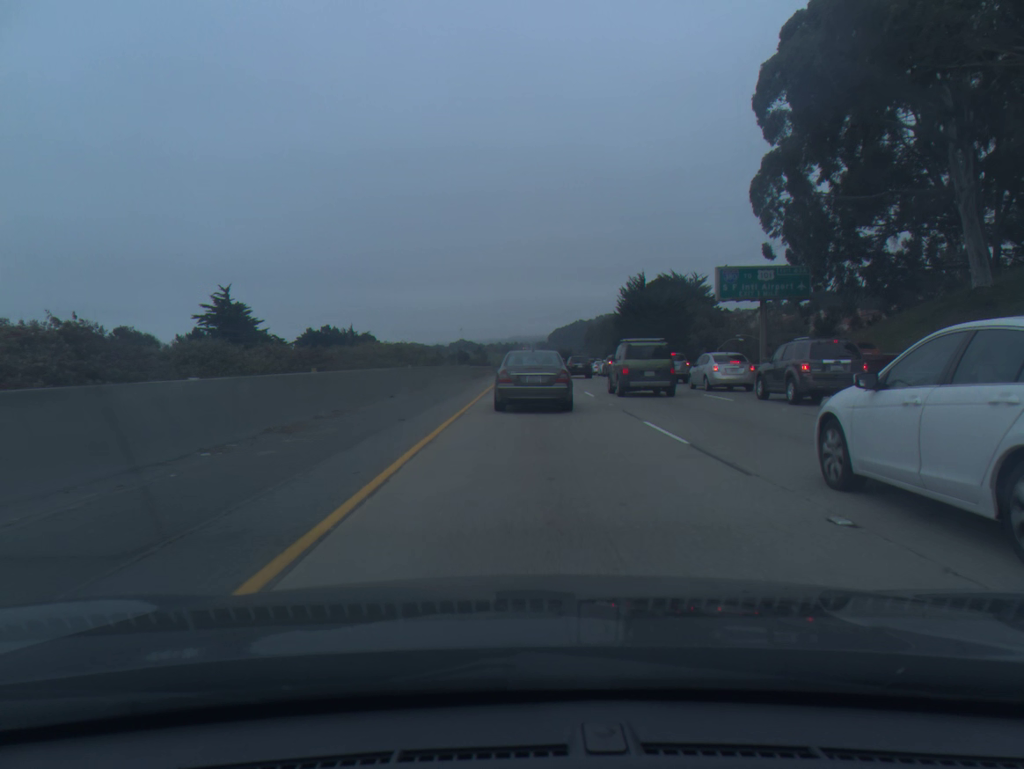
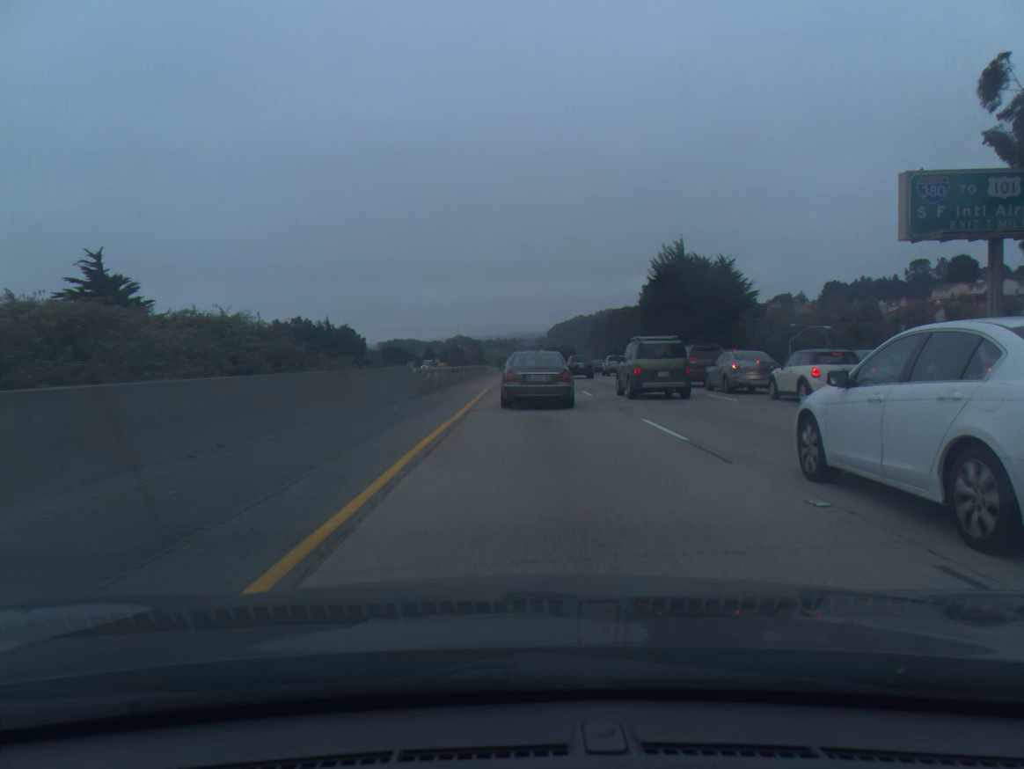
(0.0, +28.7) m; 0°
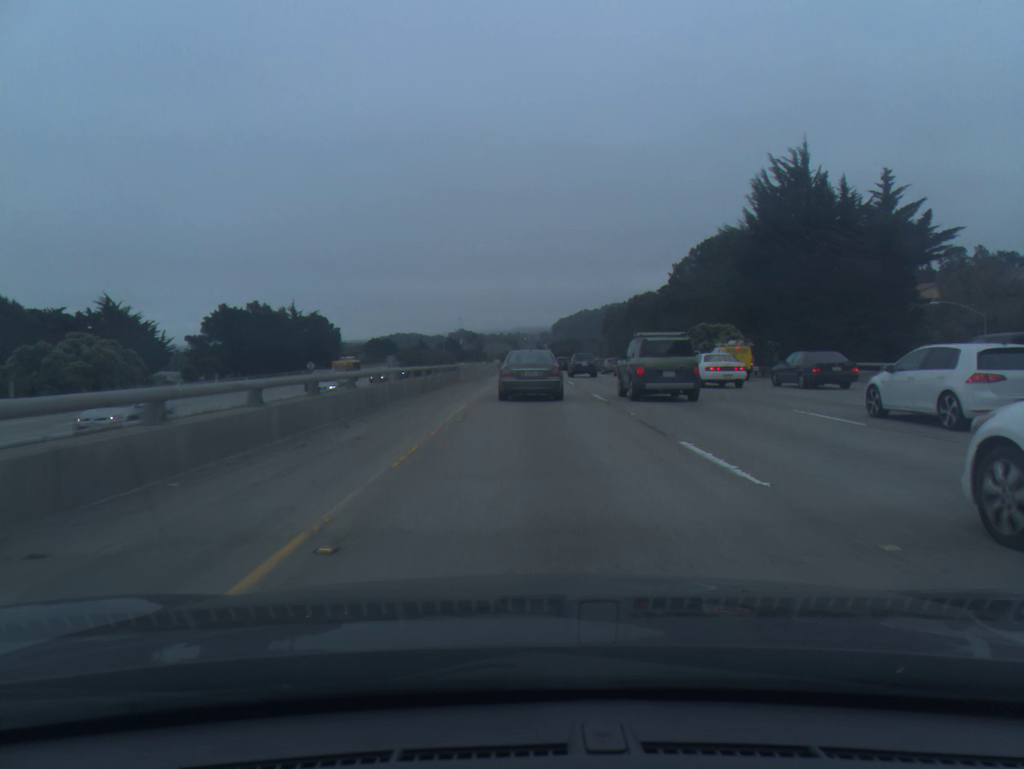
(0.0, +37.3) m; 0°
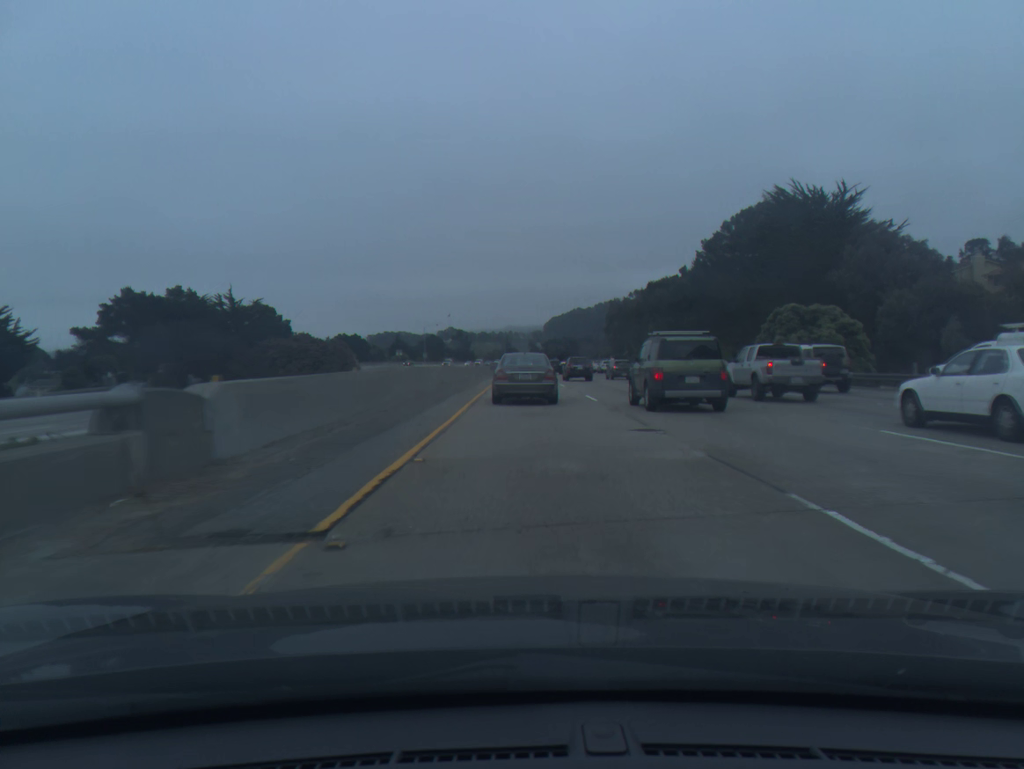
(+0.1, +34.0) m; +1°
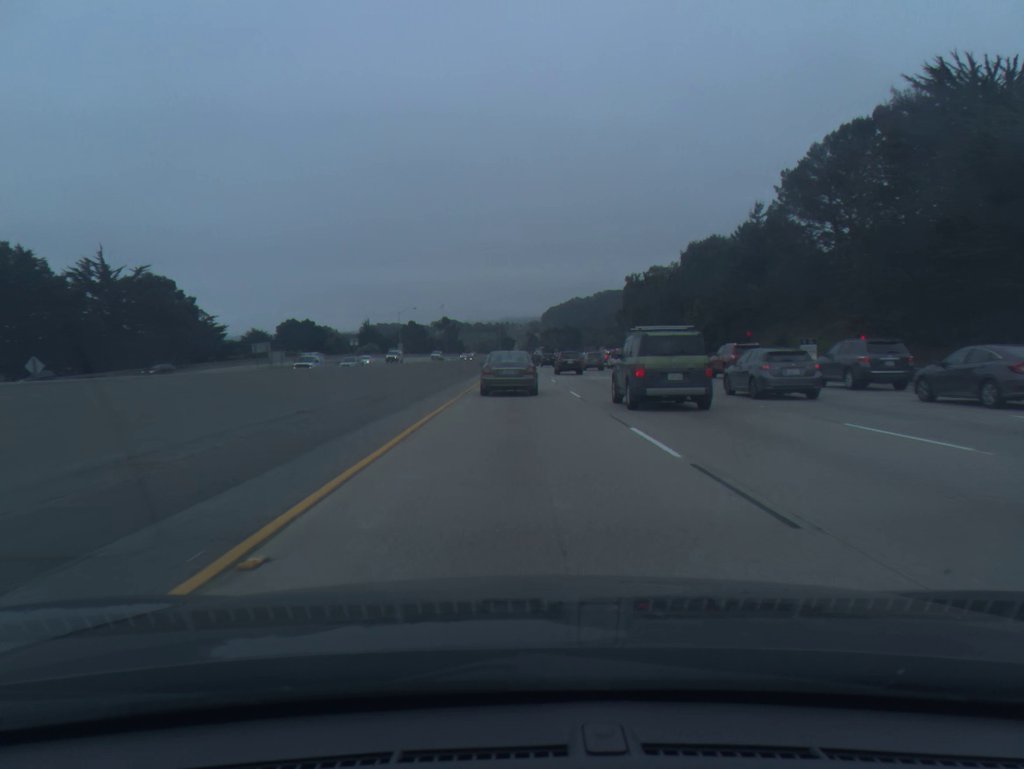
(+0.1, +44.2) m; 0°
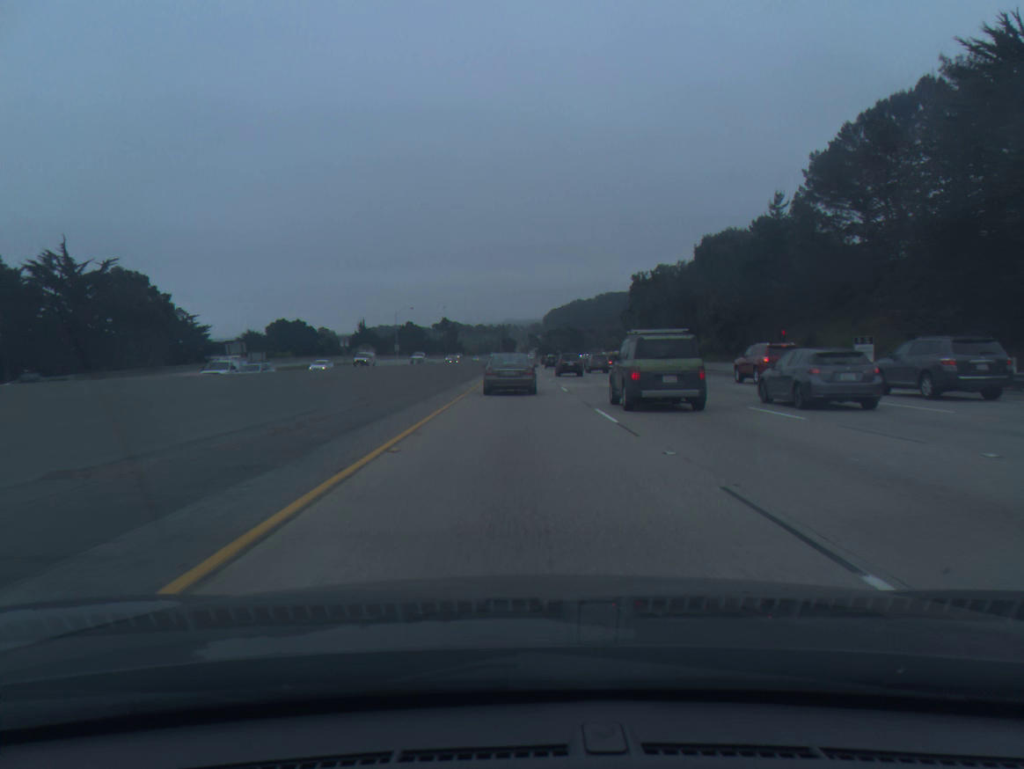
(0.0, +8.9) m; 0°
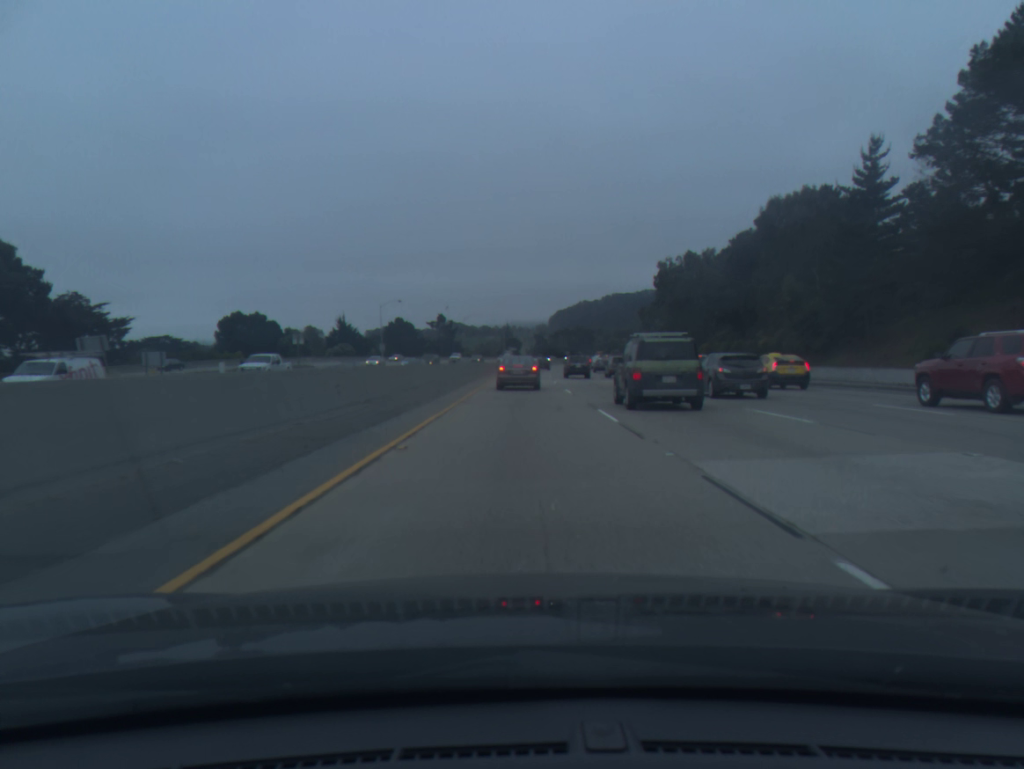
(-0.1, +28.8) m; 0°
